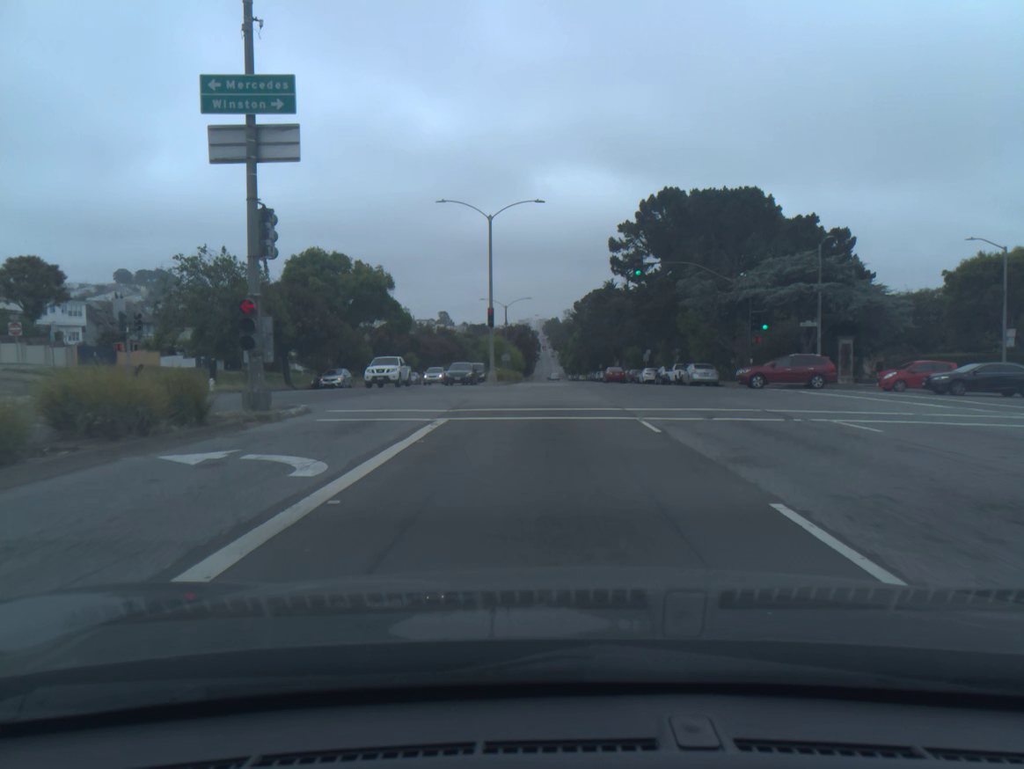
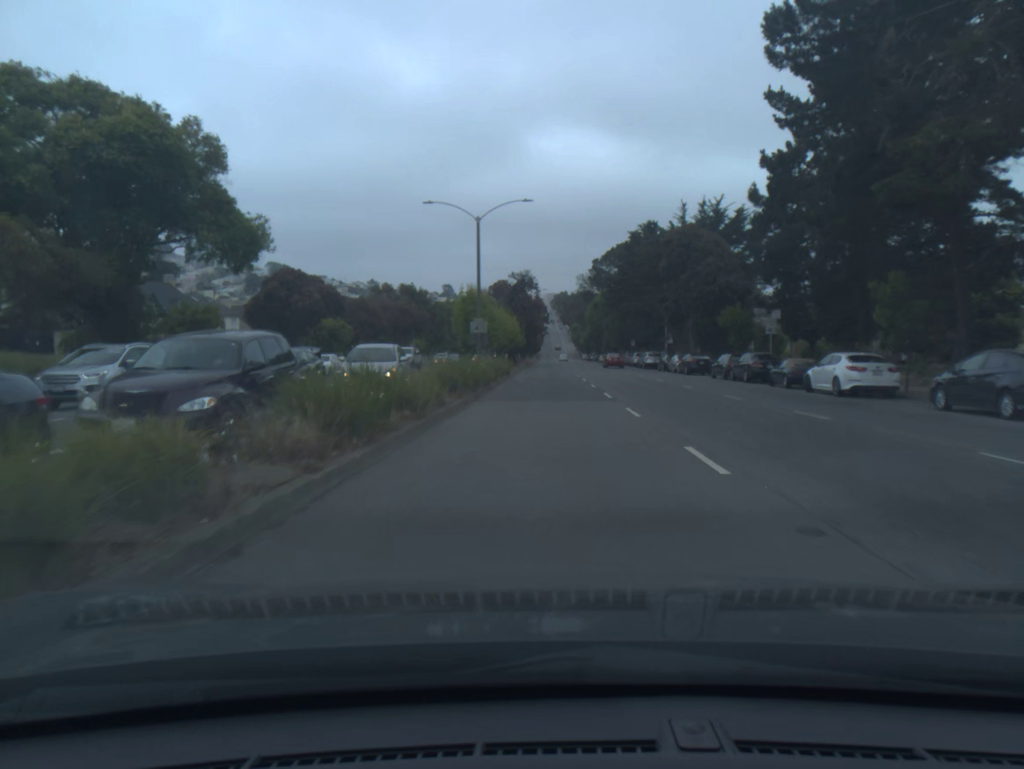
(-0.1, +45.4) m; 0°
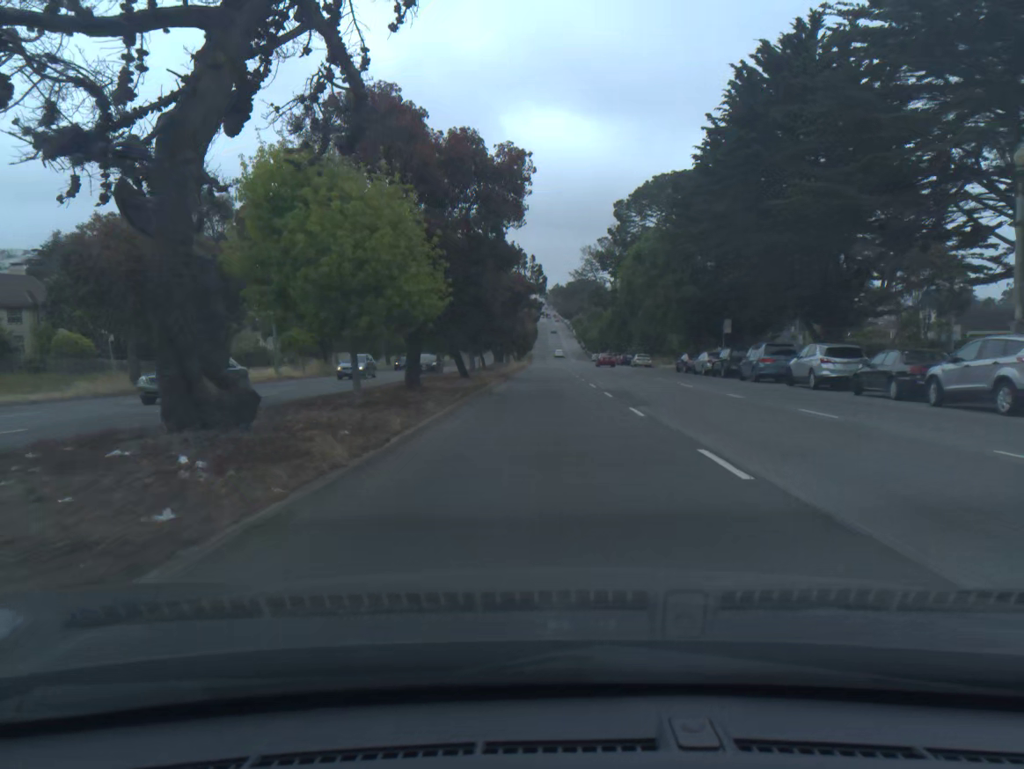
(+0.2, +58.8) m; 0°
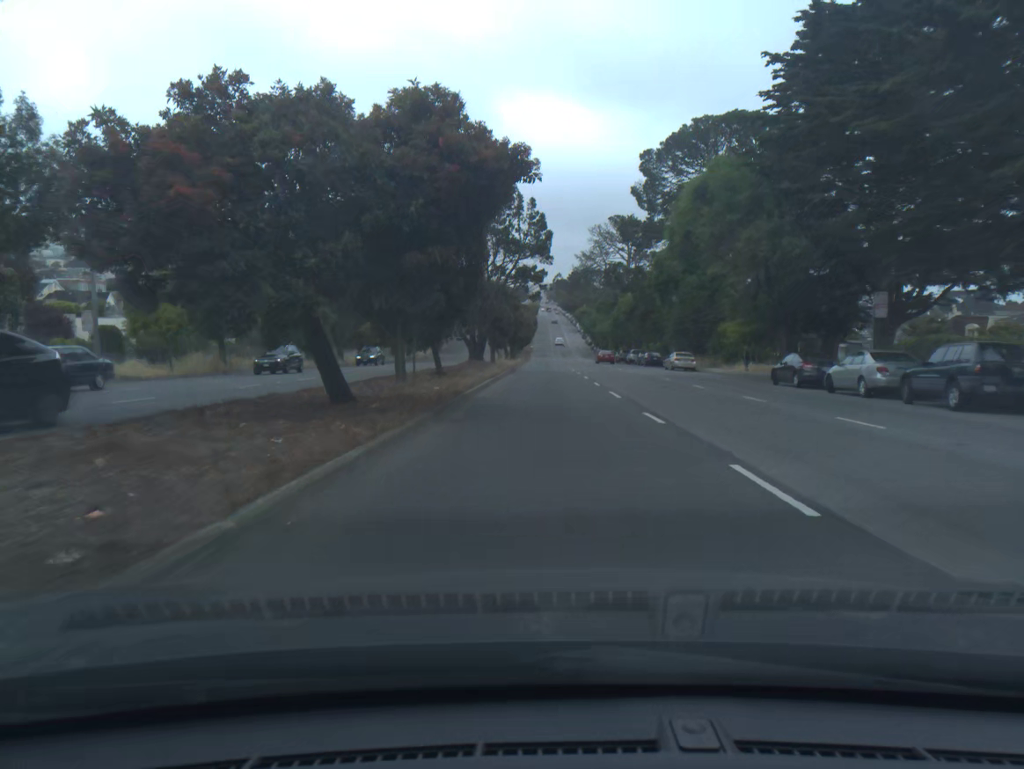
(0.0, +23.9) m; 0°
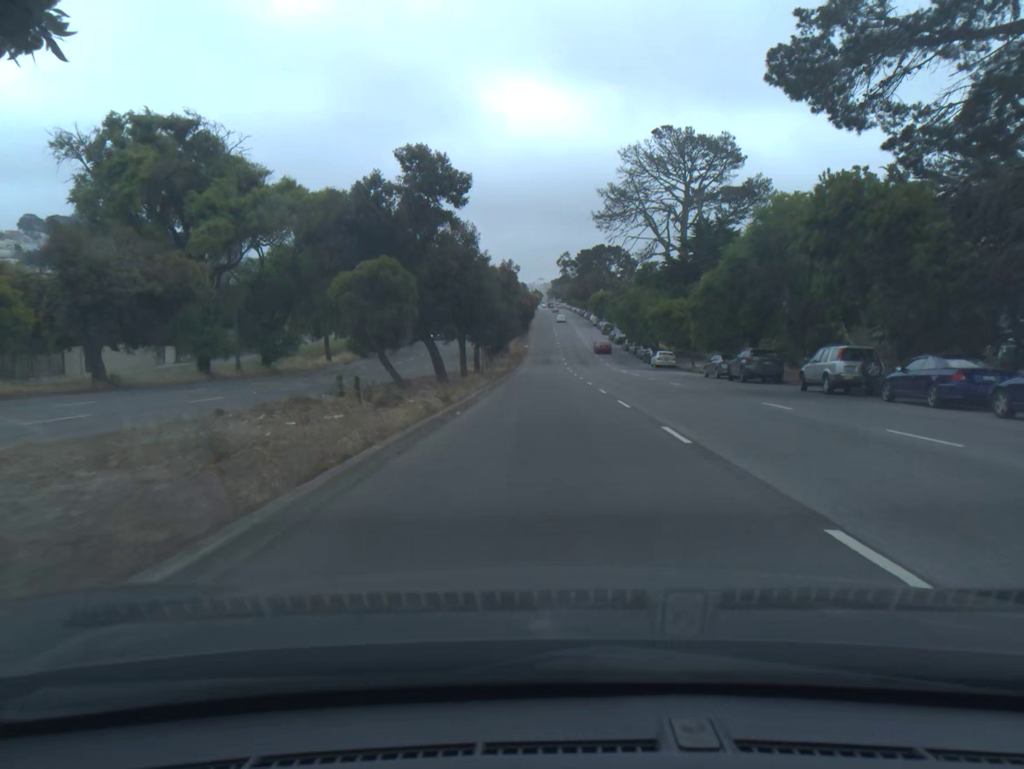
(0.0, +60.6) m; 0°
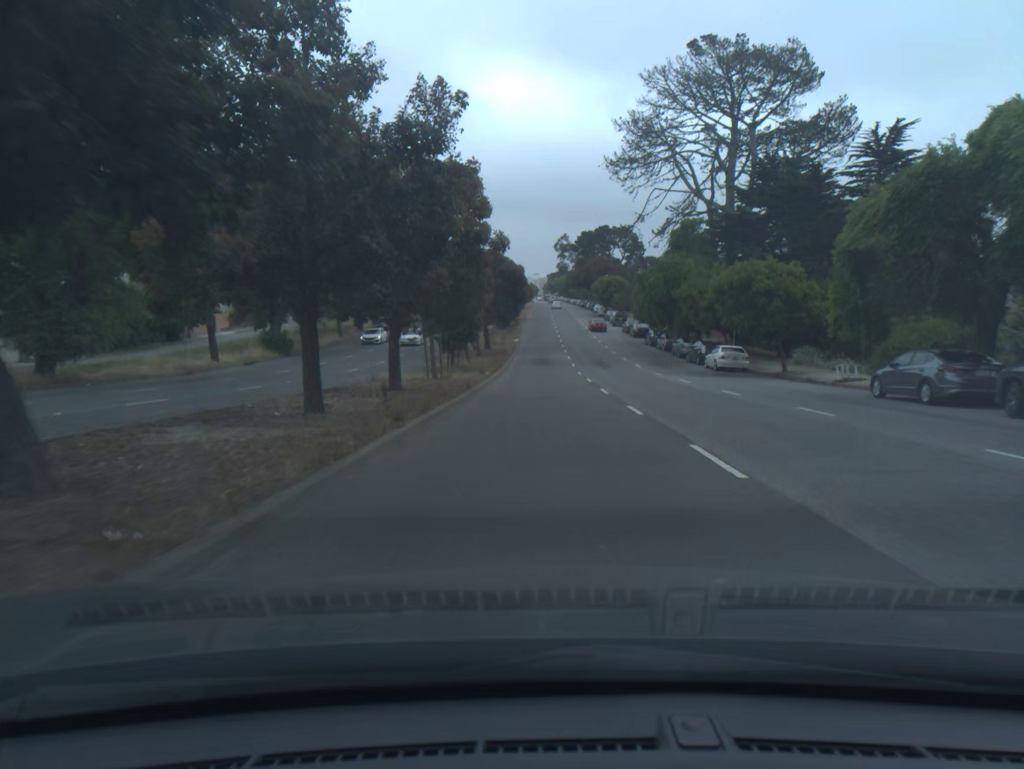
(+0.1, +24.8) m; 0°
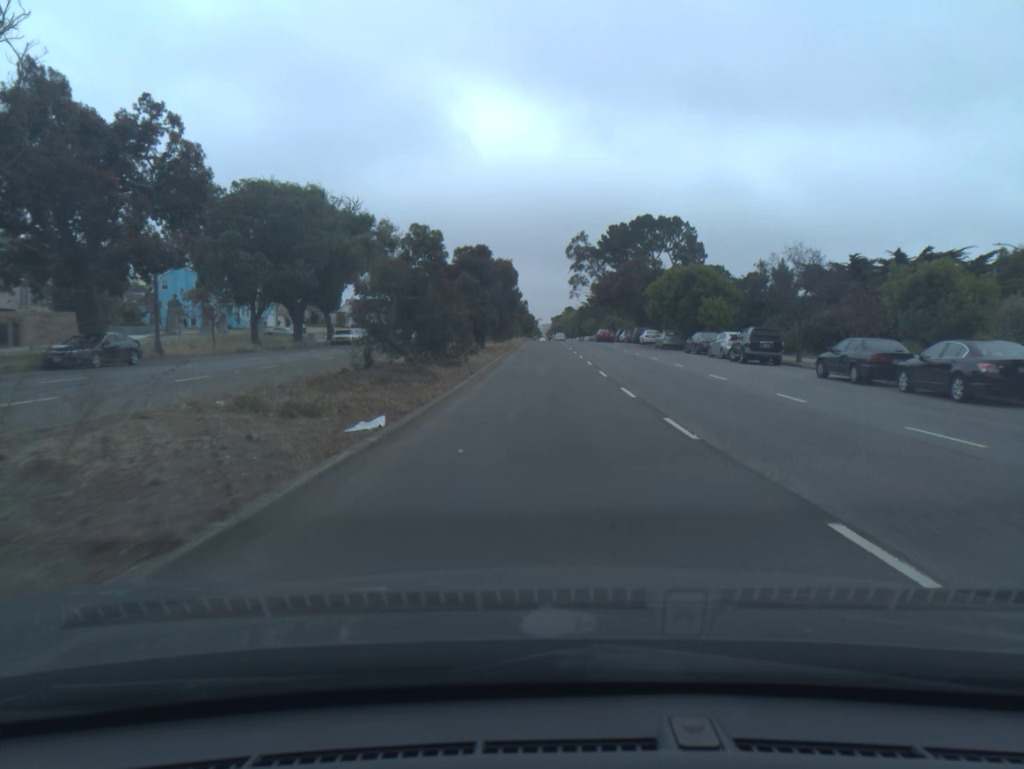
(-0.2, +63.0) m; 0°
